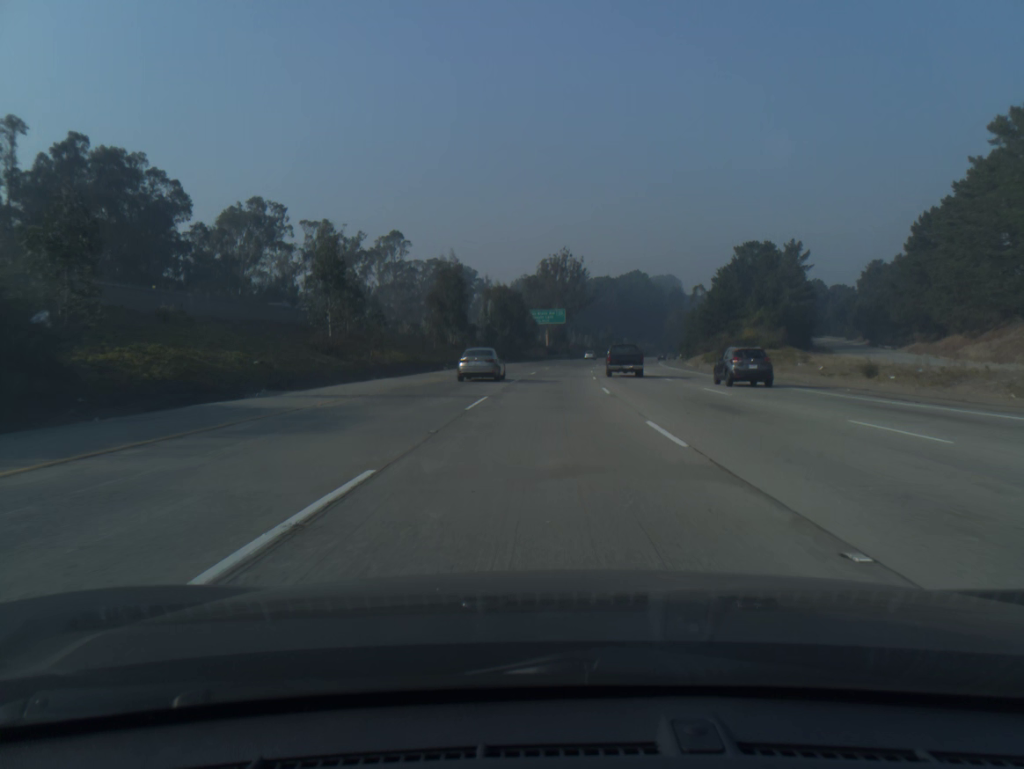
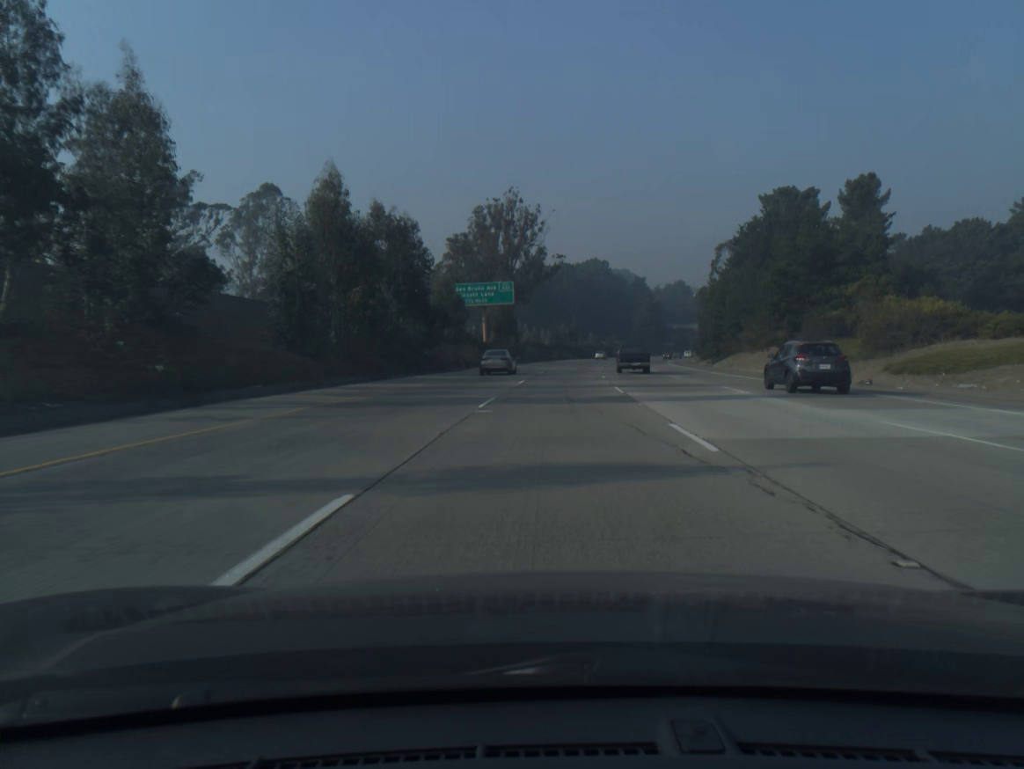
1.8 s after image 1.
(+1.5, +59.2) m; +4°
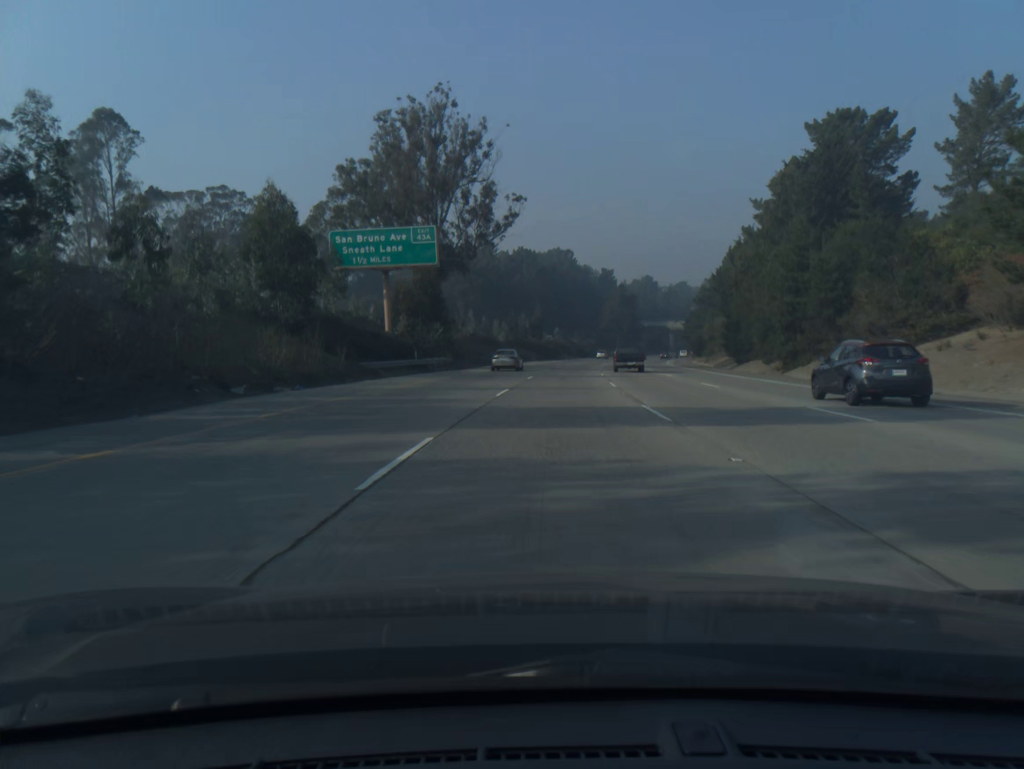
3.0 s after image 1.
(+1.0, +39.5) m; +3°
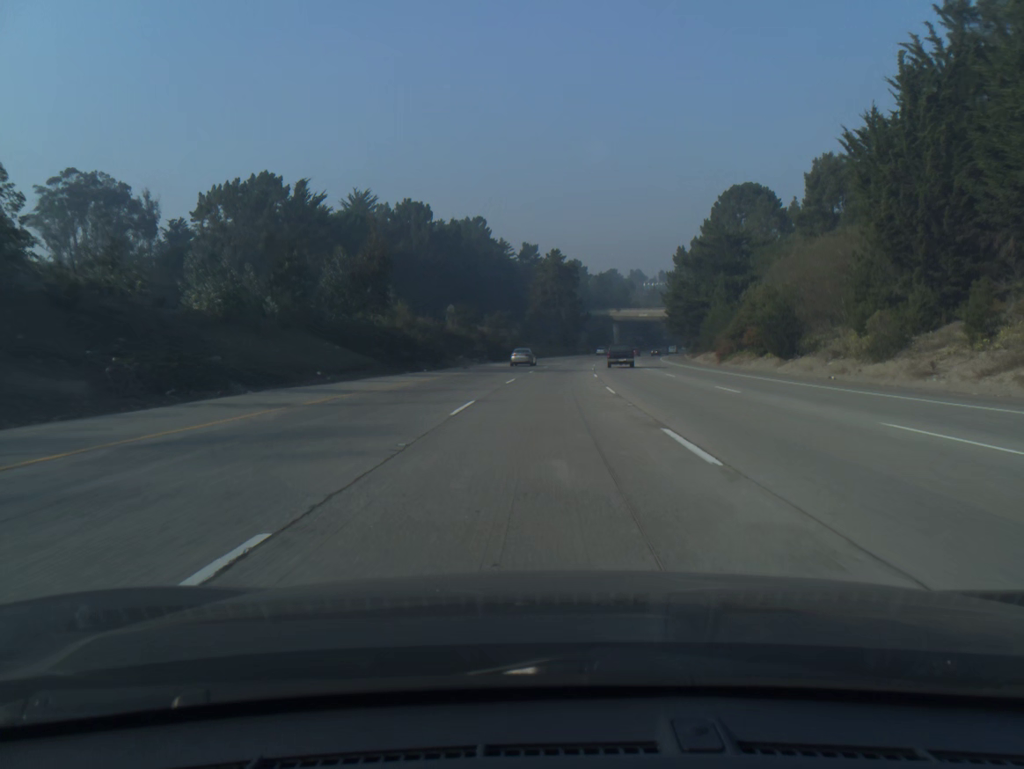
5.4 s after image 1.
(+4.2, +79.0) m; +6°
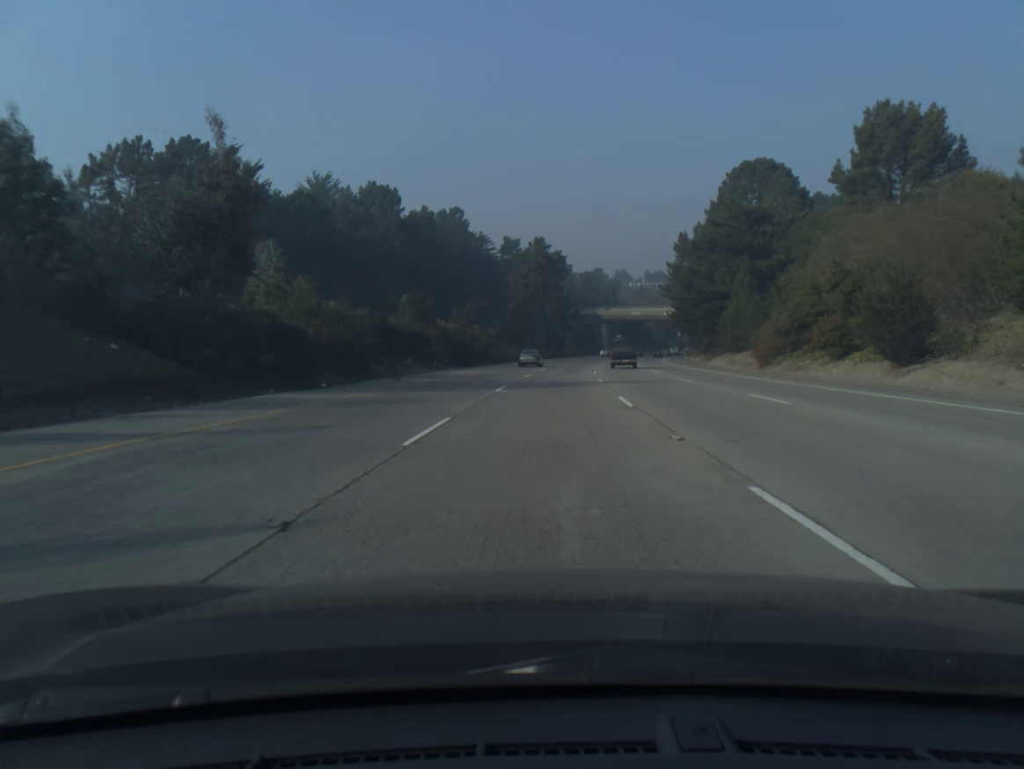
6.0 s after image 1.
(+0.2, +19.8) m; +1°
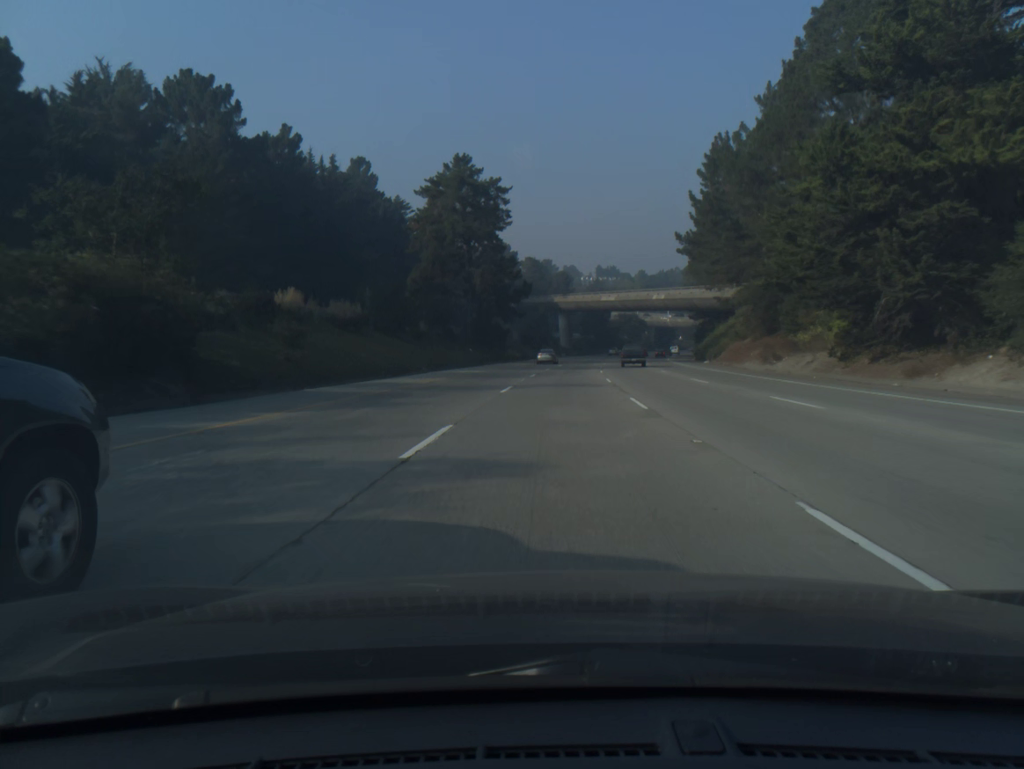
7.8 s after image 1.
(+2.0, +59.5) m; +4°
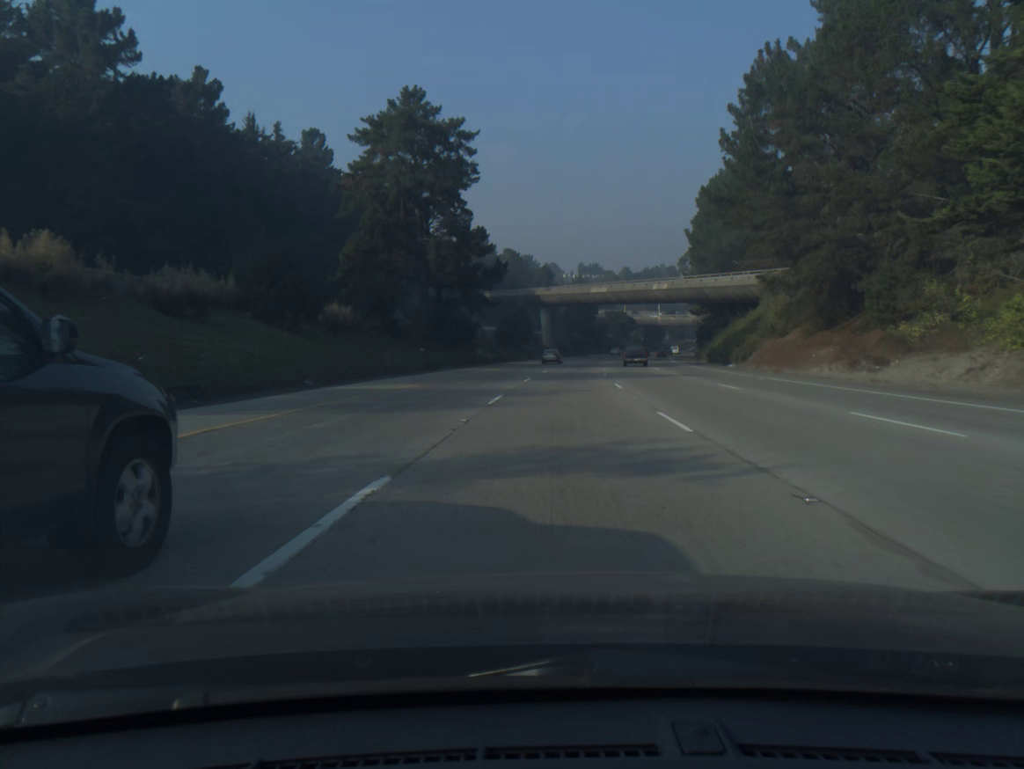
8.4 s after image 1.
(+0.2, +19.9) m; +1°
